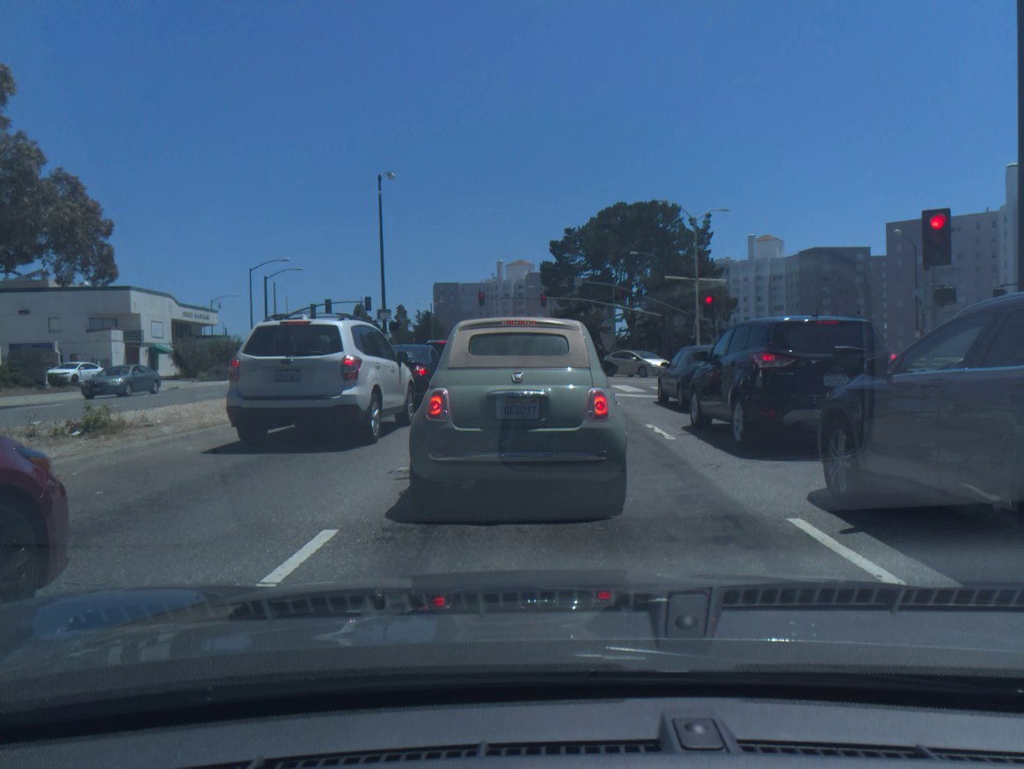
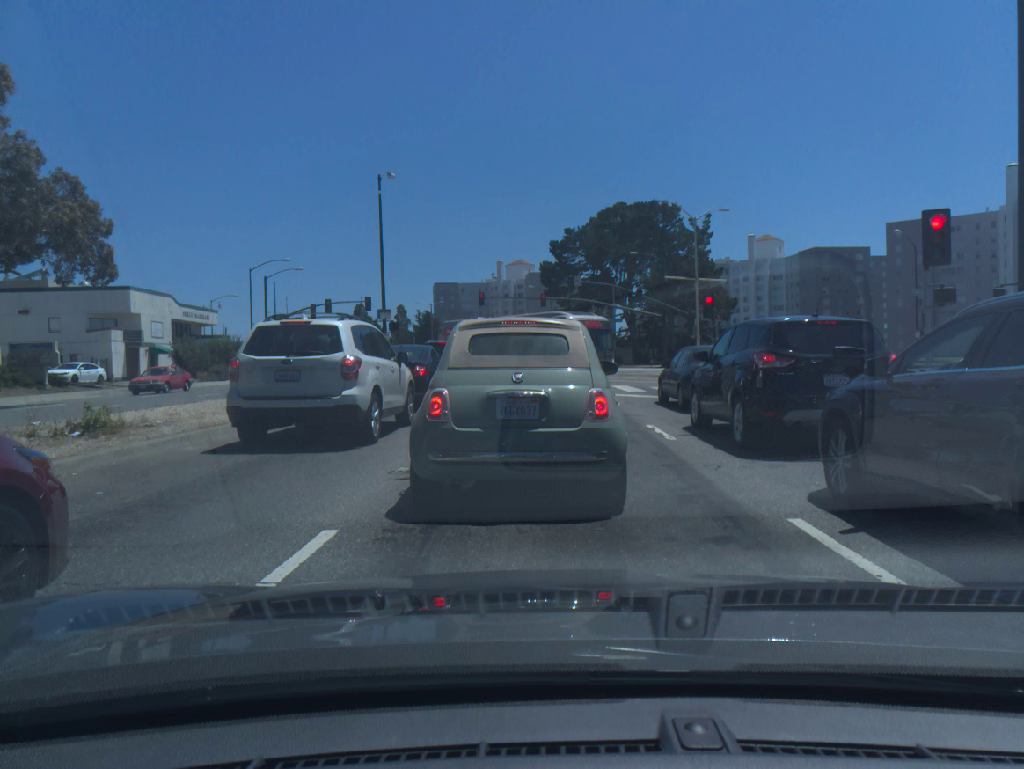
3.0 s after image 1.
(0.0, 0.0) m; 0°
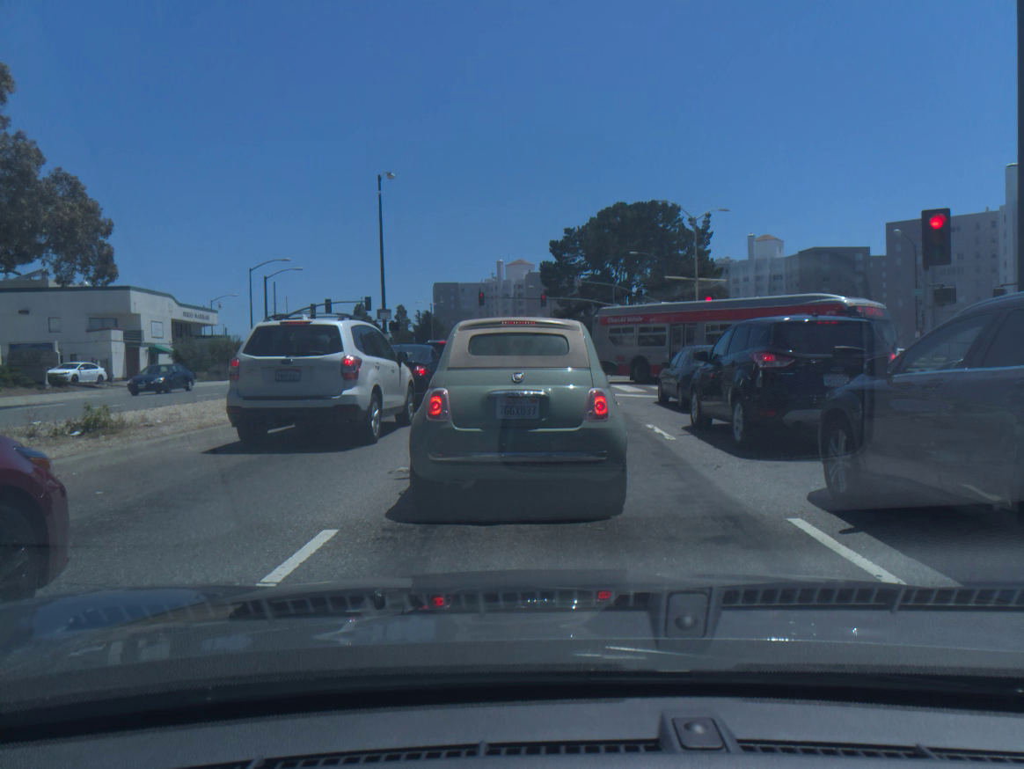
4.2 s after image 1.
(0.0, 0.0) m; 0°
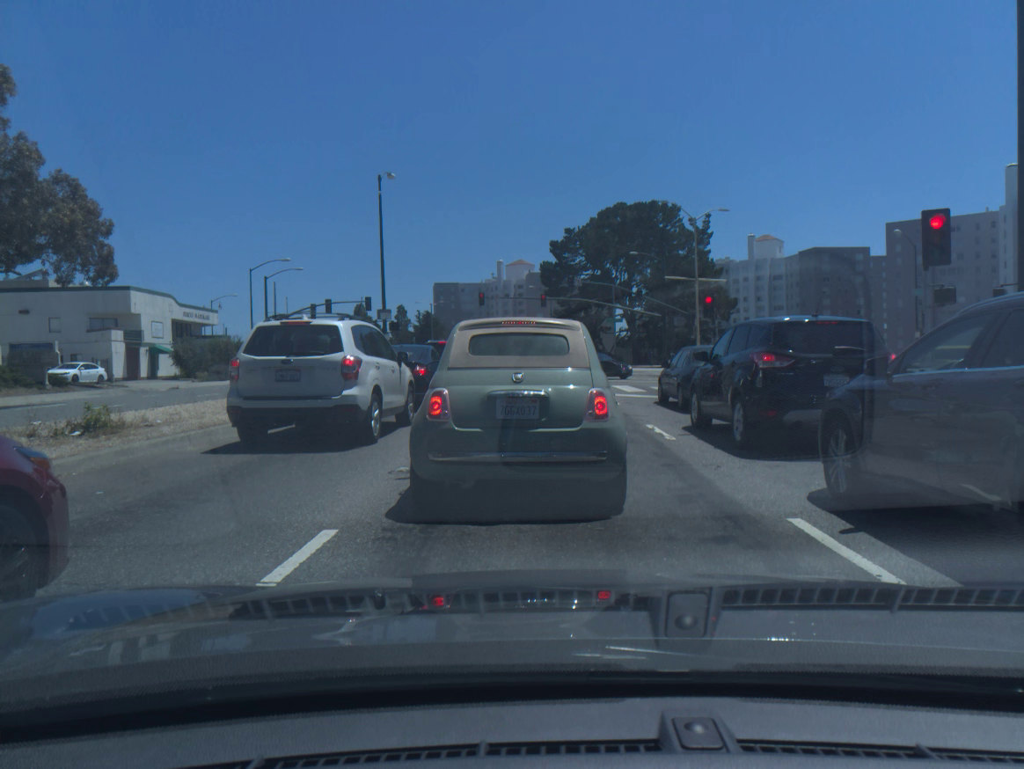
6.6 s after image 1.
(0.0, 0.0) m; 0°
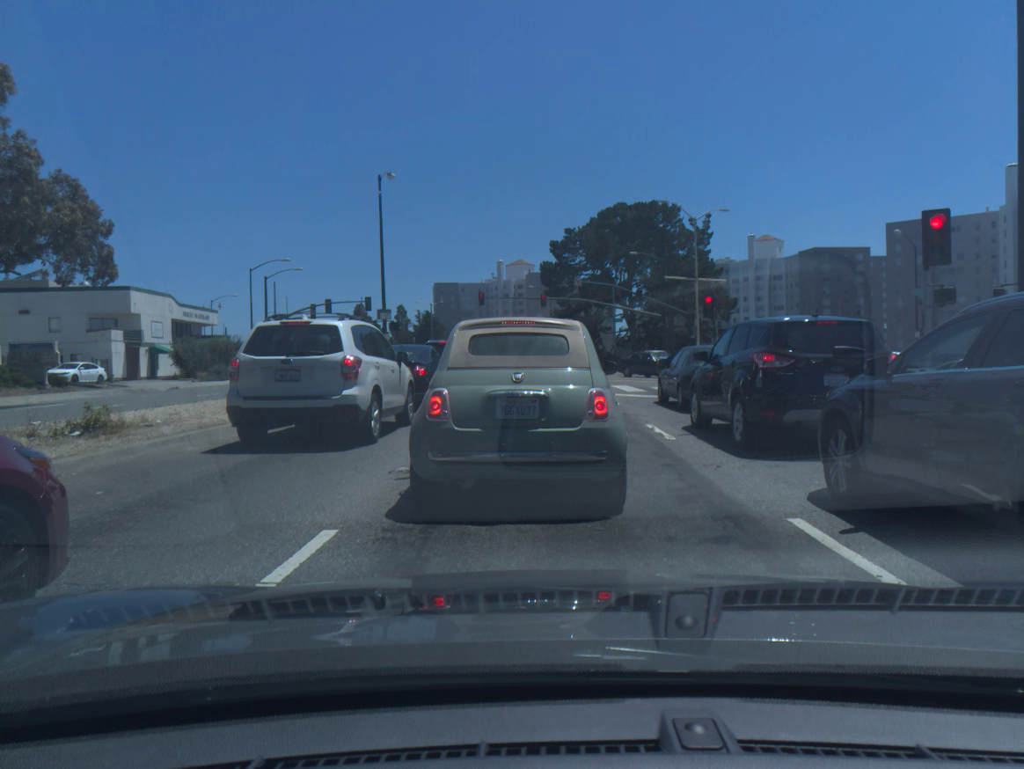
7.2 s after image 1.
(0.0, 0.0) m; 0°
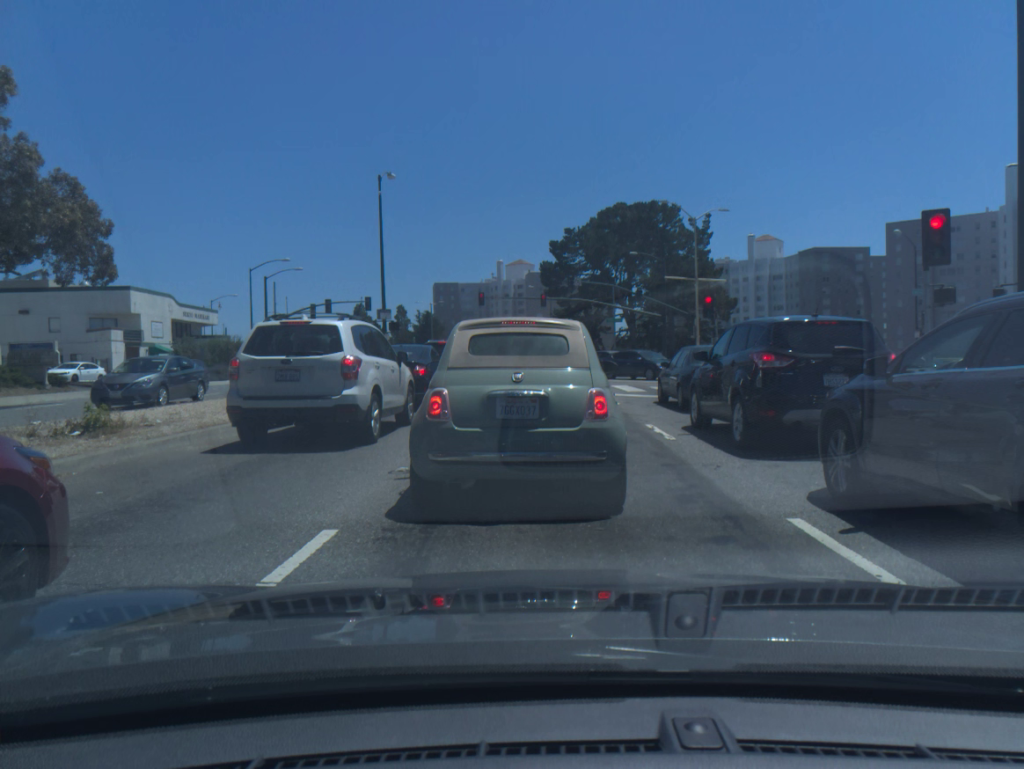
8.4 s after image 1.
(0.0, 0.0) m; 0°
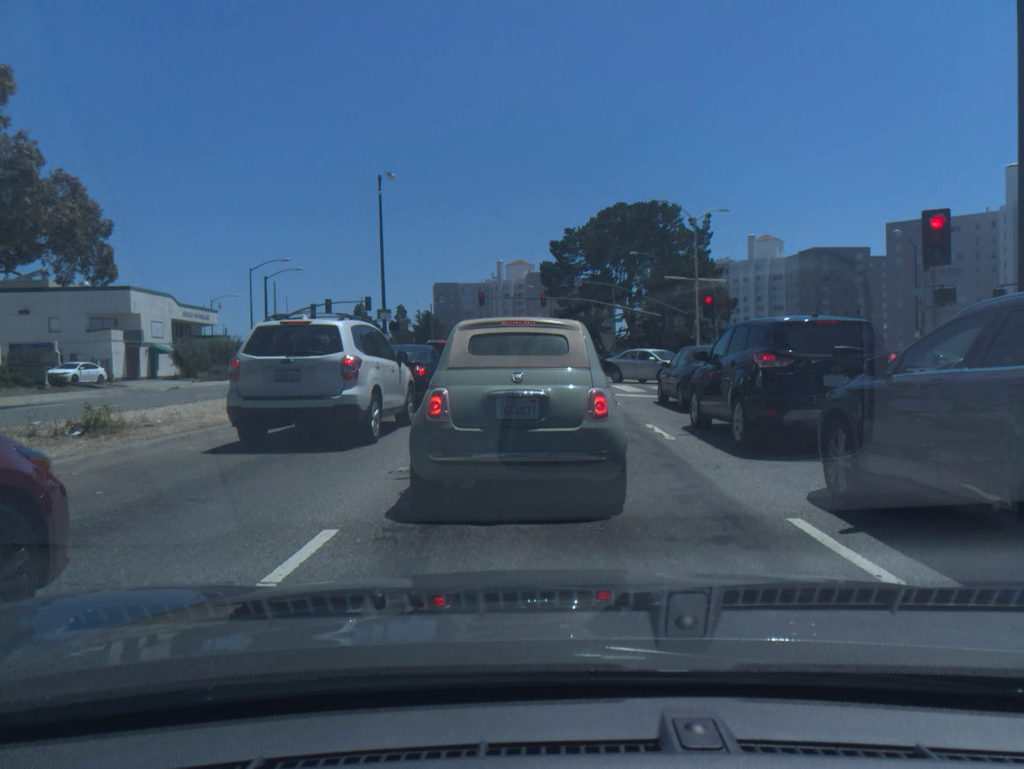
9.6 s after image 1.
(0.0, 0.0) m; 0°
